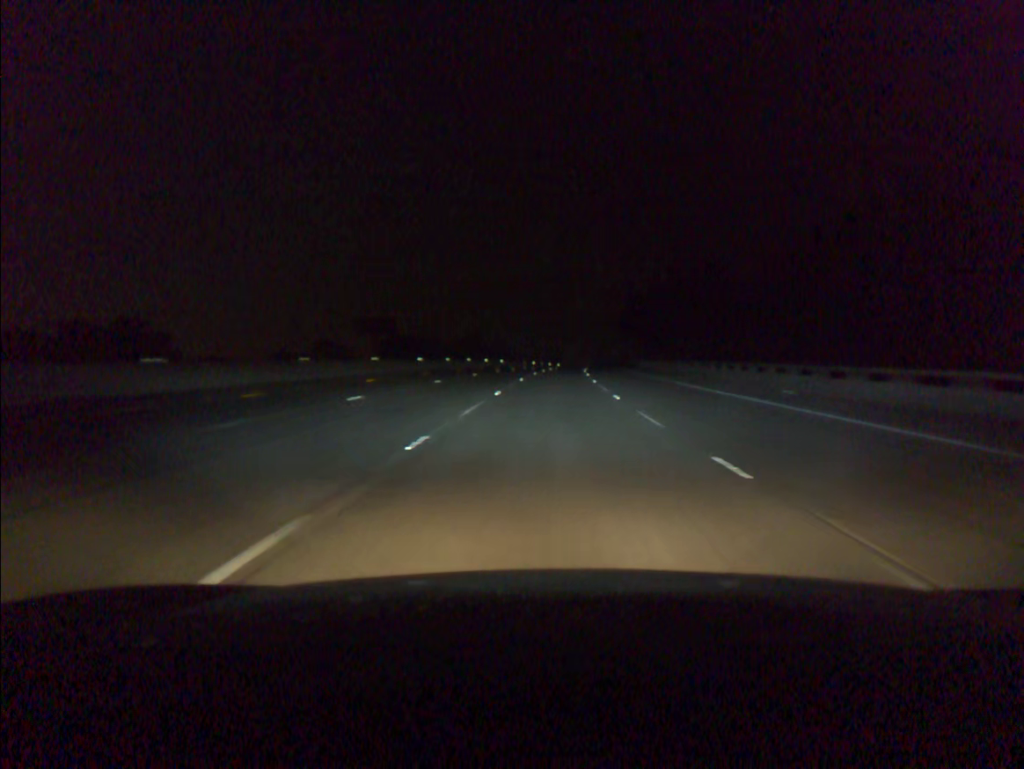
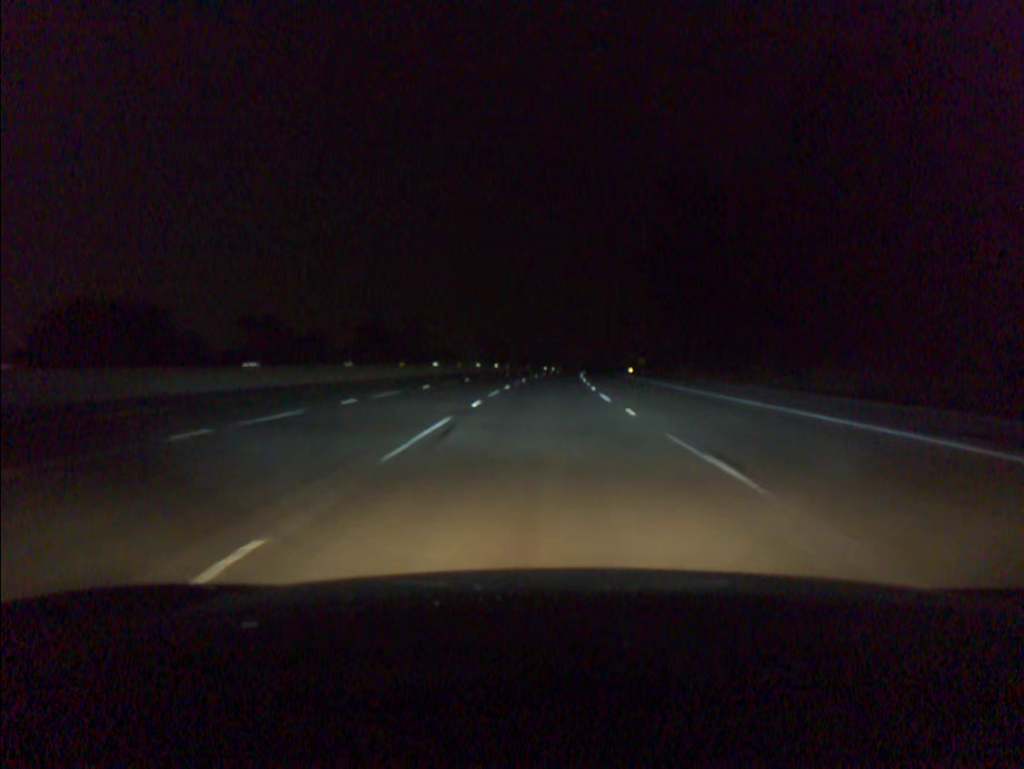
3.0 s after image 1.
(+3.5, +93.7) m; +4°
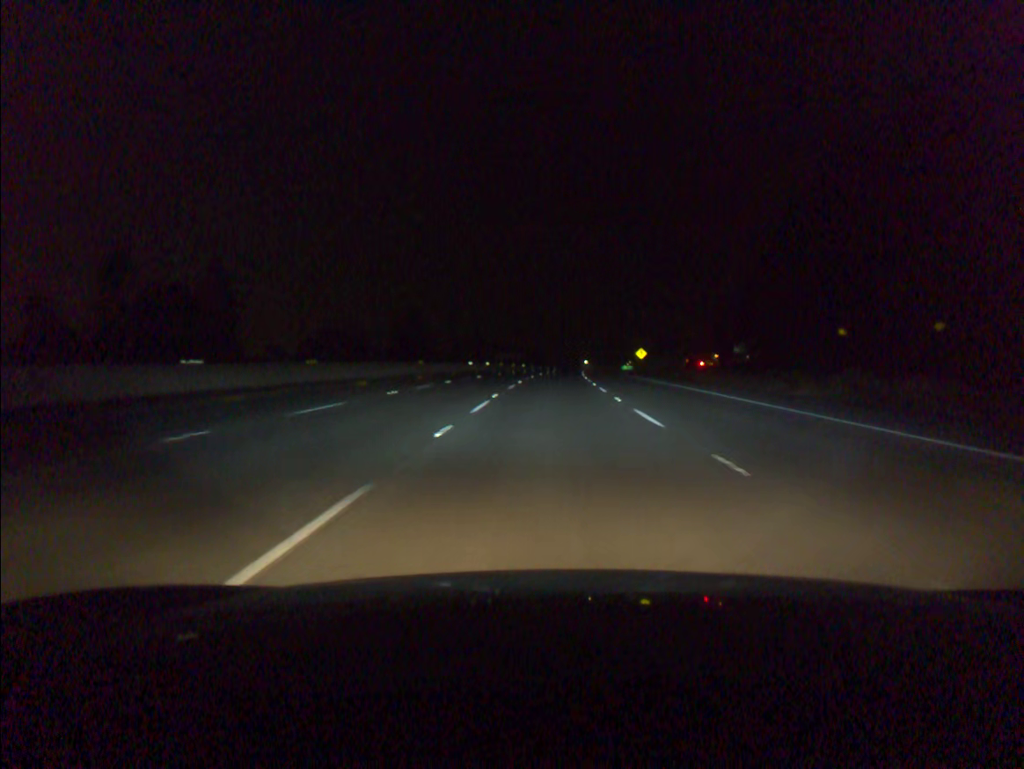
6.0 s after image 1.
(+2.9, +94.2) m; +4°
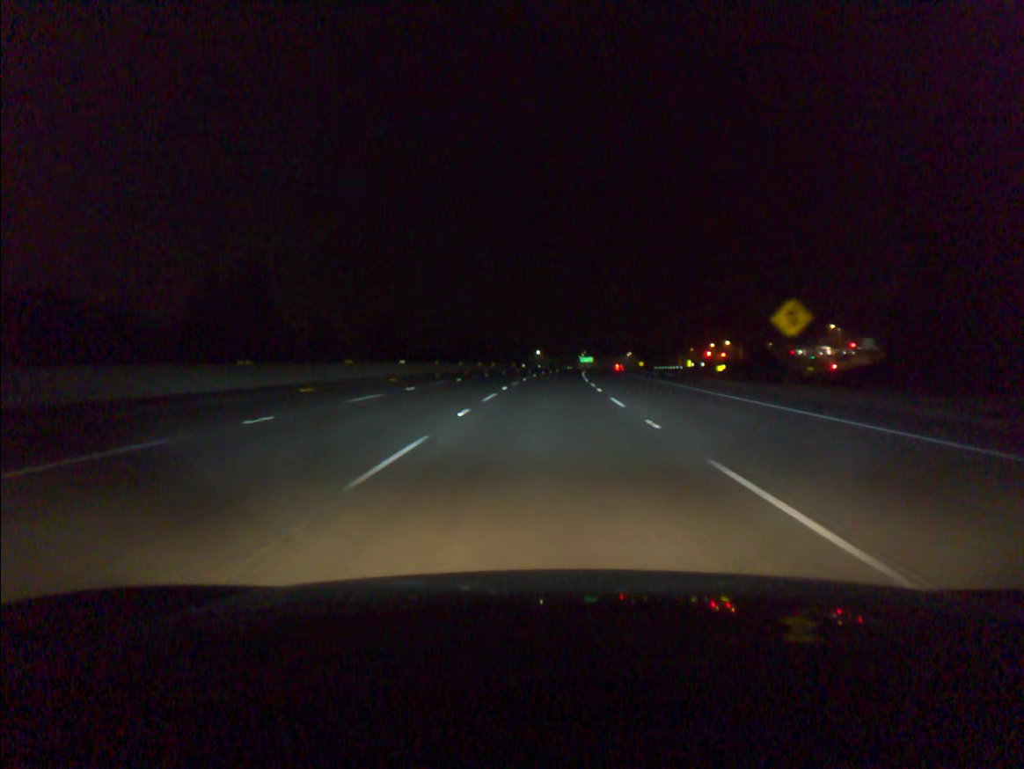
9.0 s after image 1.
(+3.2, +94.5) m; +4°
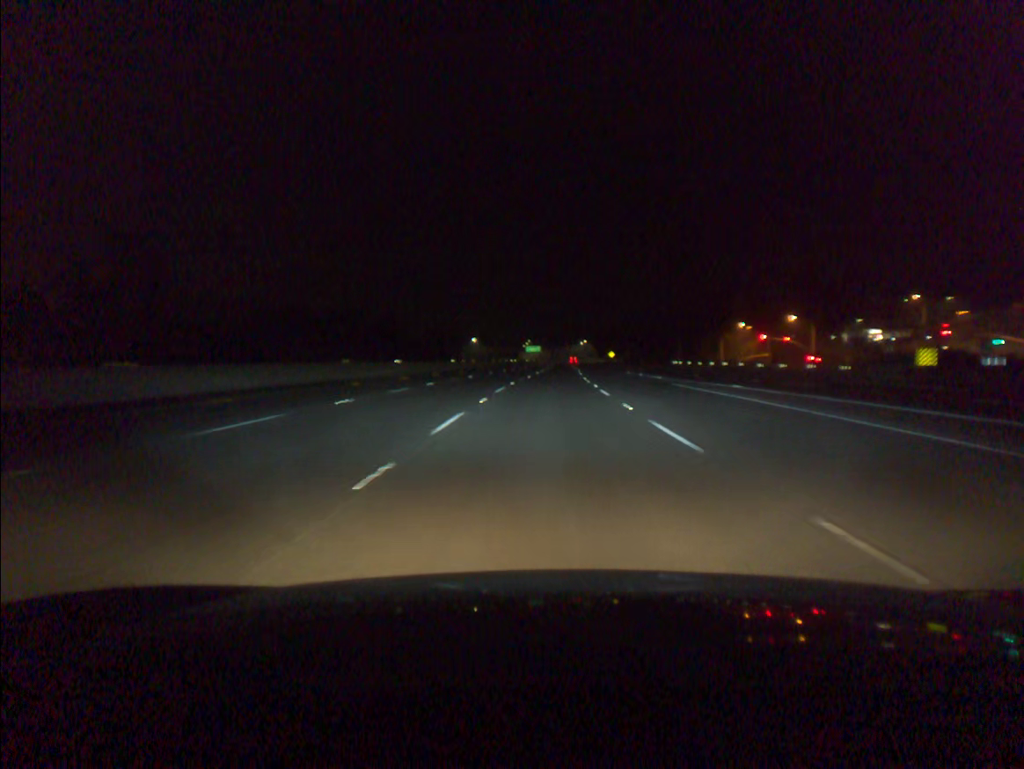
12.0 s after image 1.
(+3.2, +94.7) m; +4°
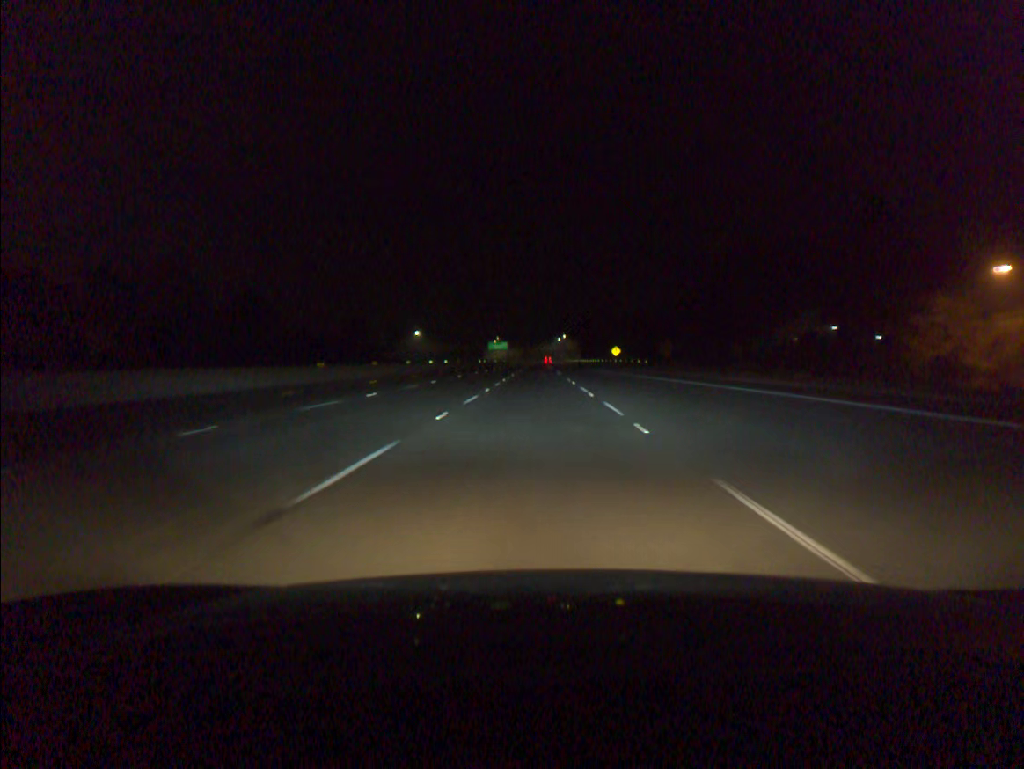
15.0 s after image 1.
(+2.5, +94.5) m; +2°
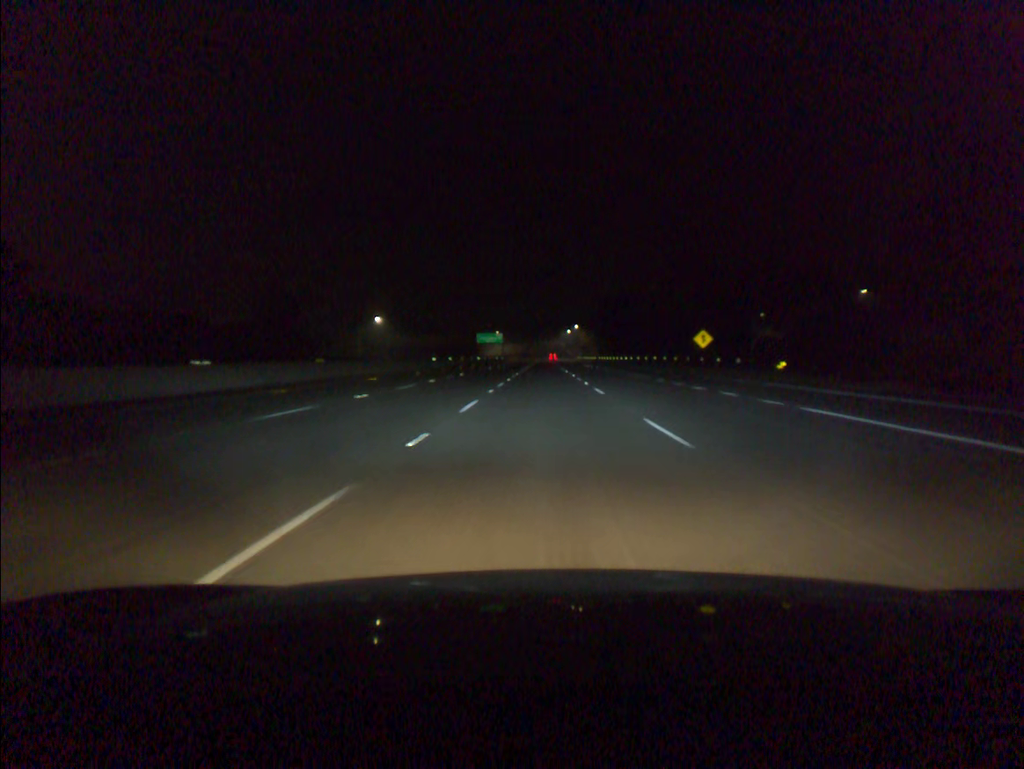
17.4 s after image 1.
(-0.5, +75.3) m; 0°
